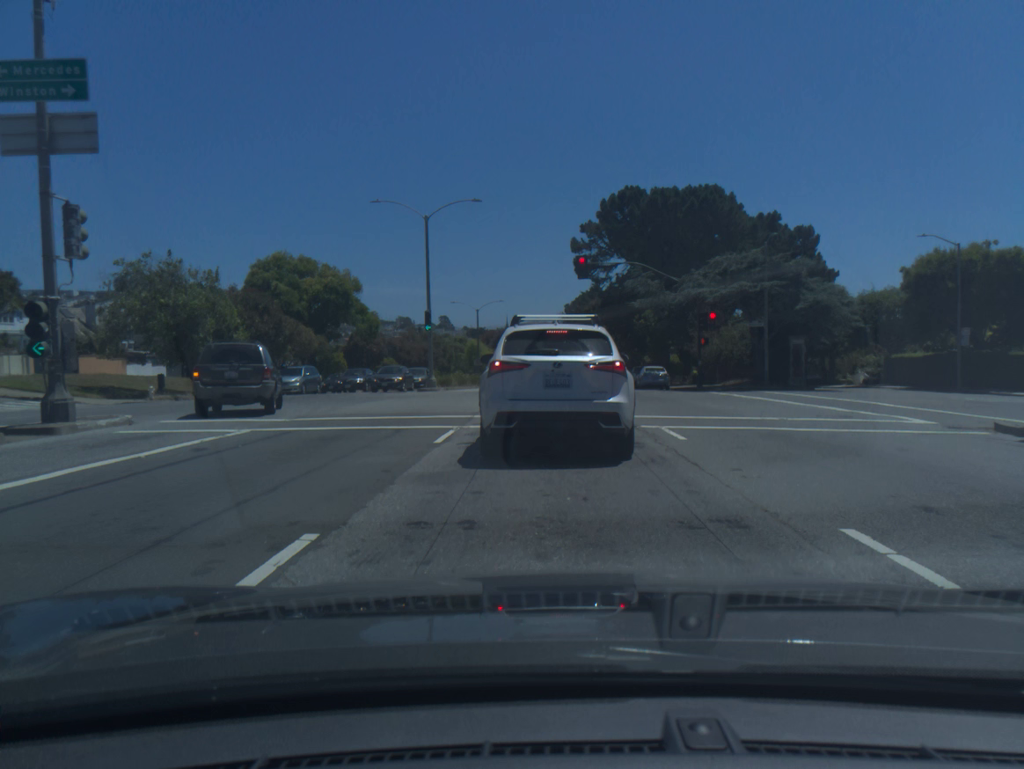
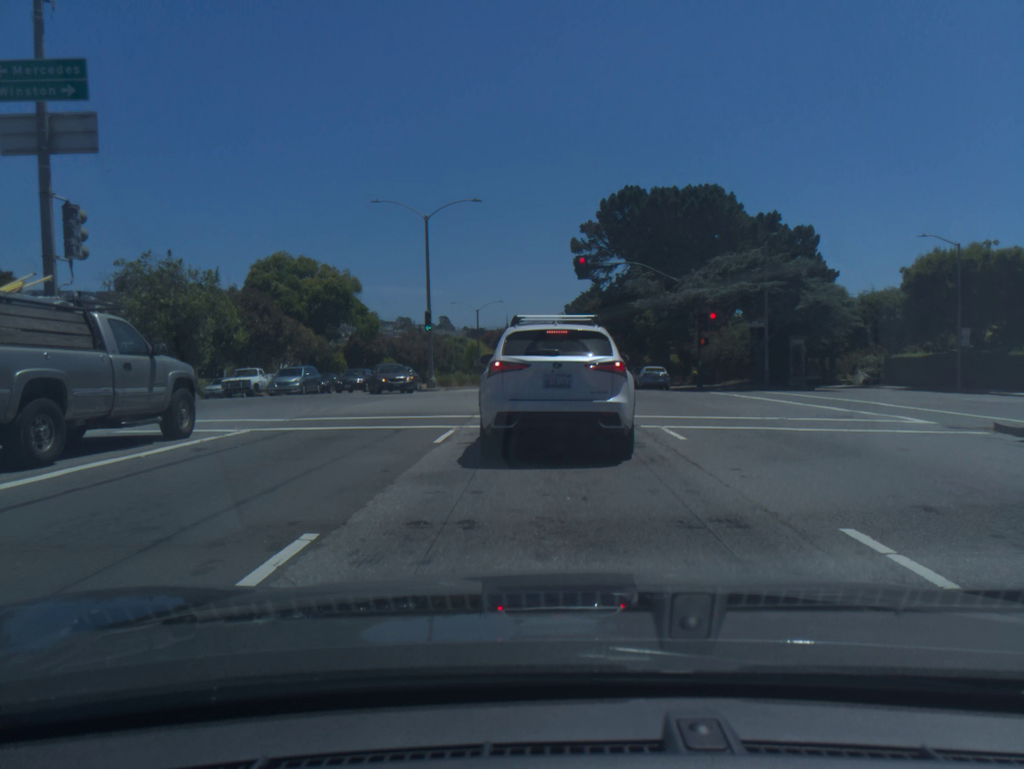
(0.0, 0.0) m; 0°
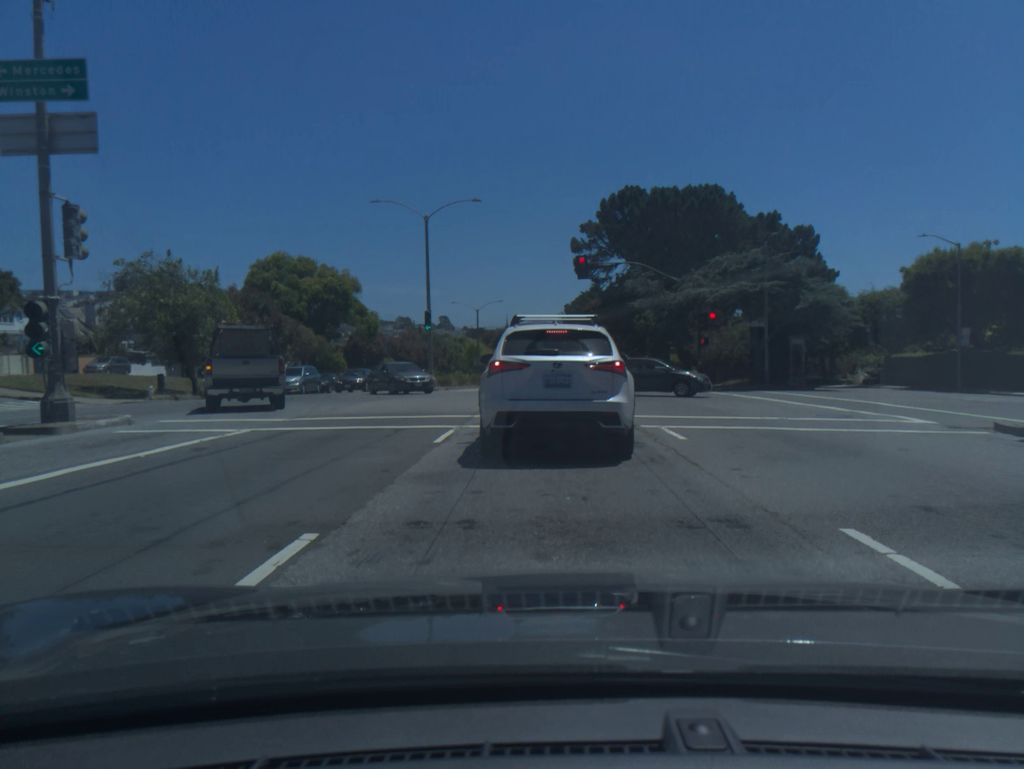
(+0.1, 0.0) m; 0°
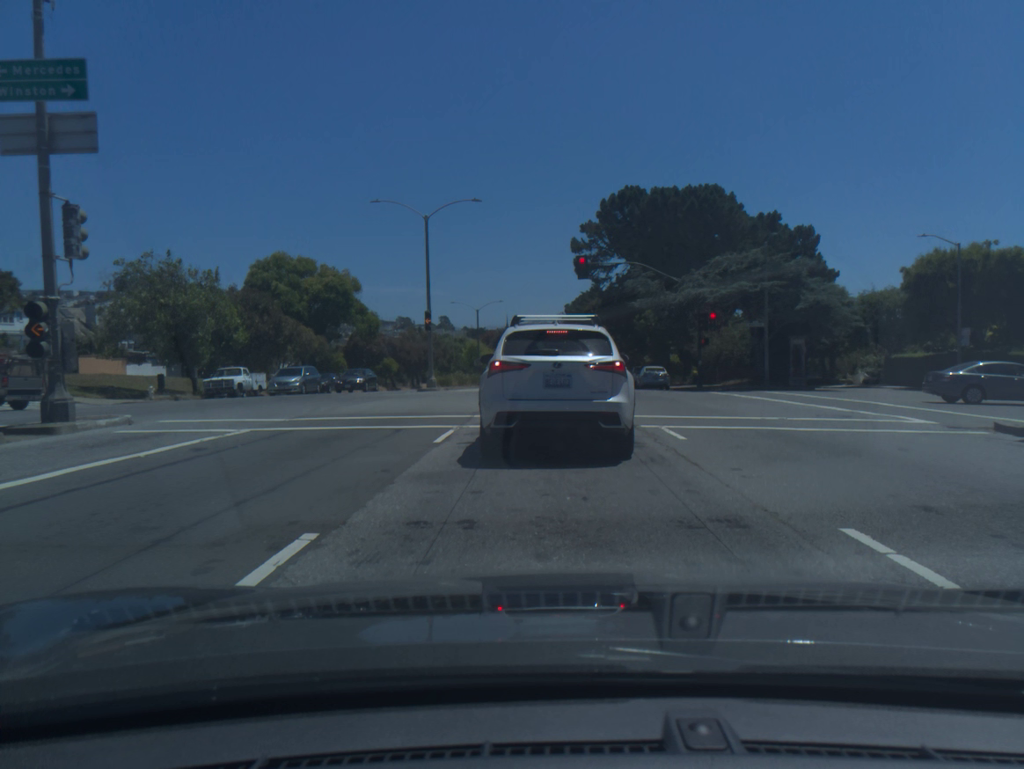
(0.0, 0.0) m; 0°
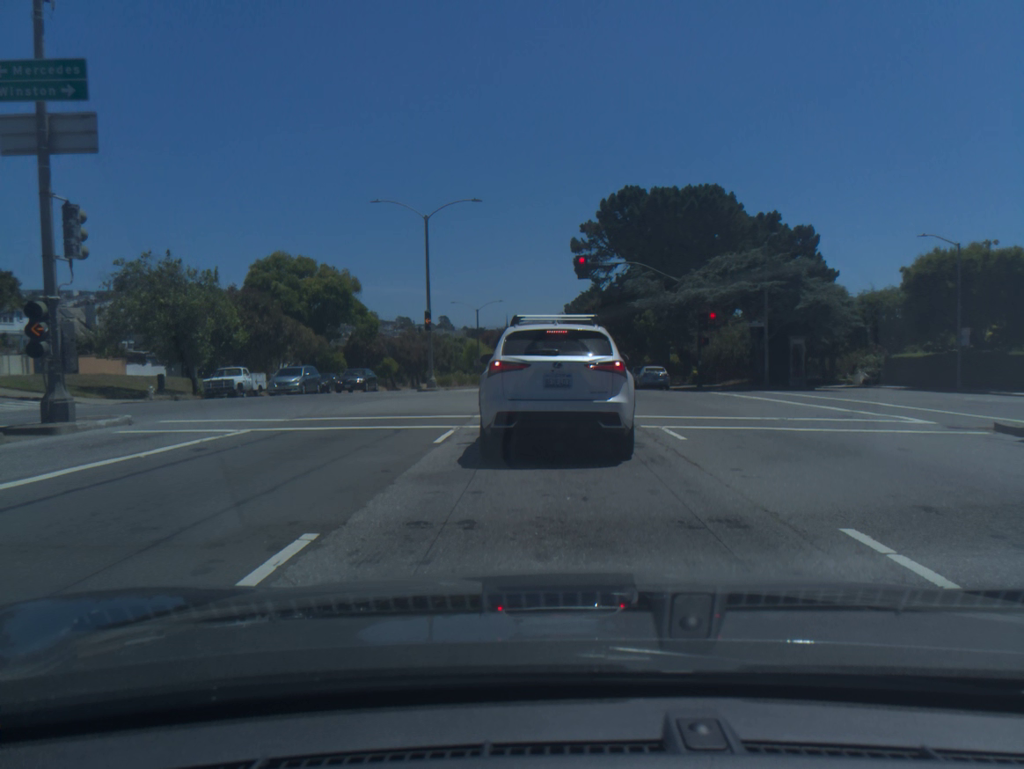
(-0.2, -0.2) m; 0°
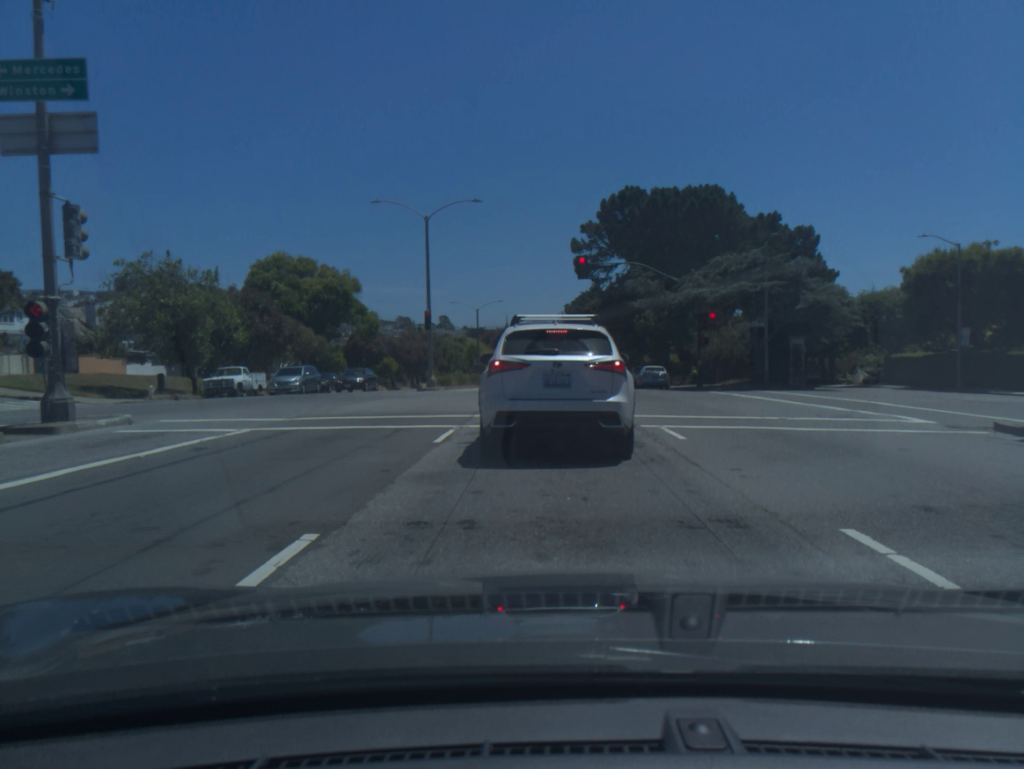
(0.0, -0.1) m; 0°
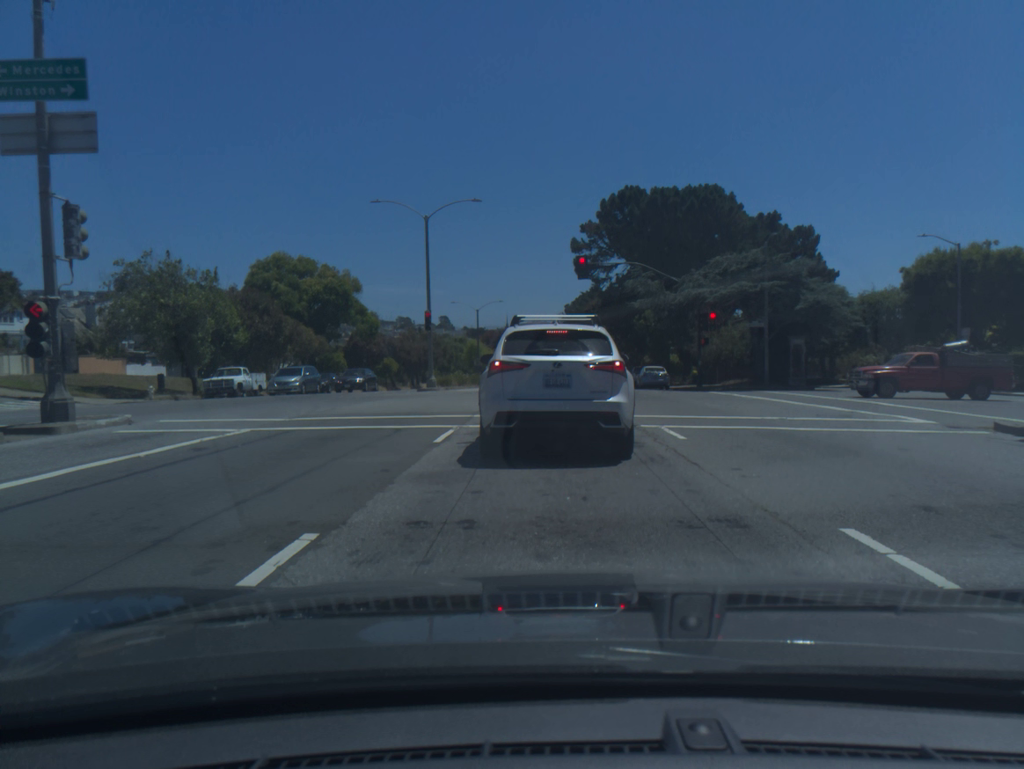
(0.0, 0.0) m; 0°
